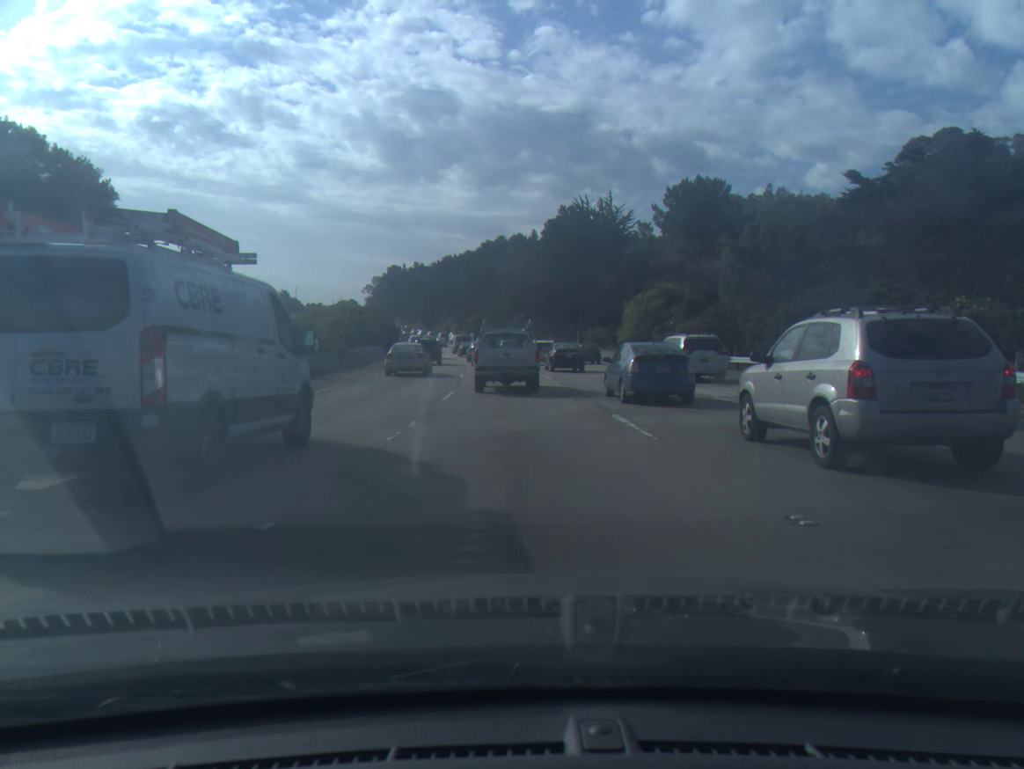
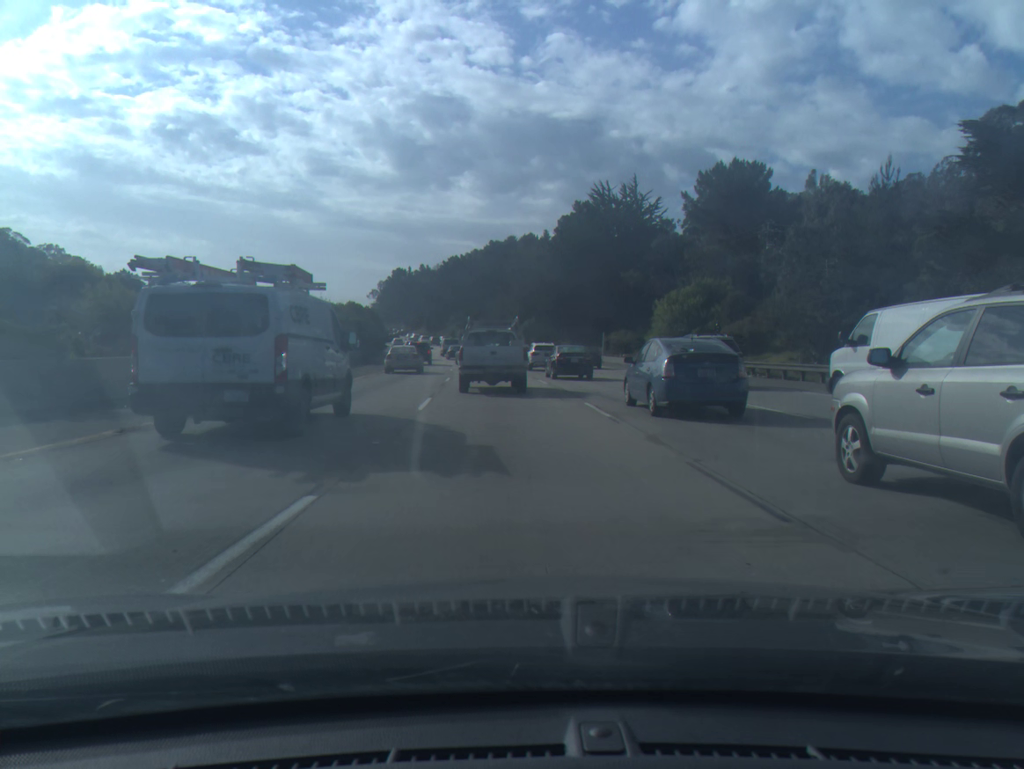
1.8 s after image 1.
(-0.1, +17.1) m; -1°
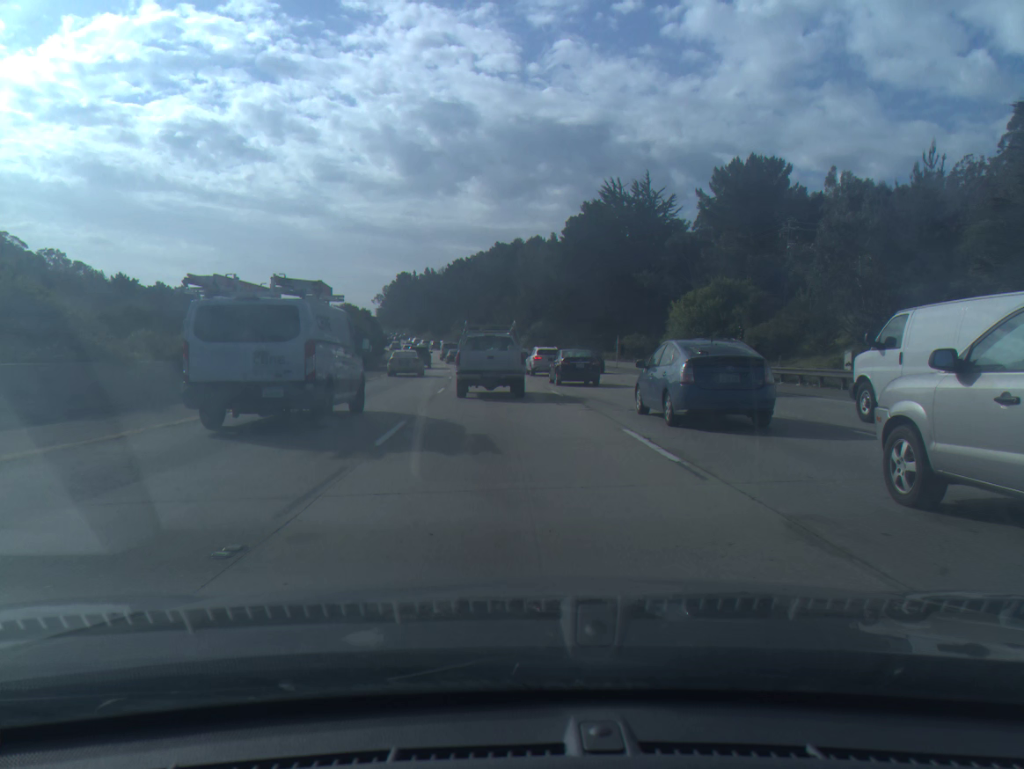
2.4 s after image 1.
(0.0, +5.5) m; -1°
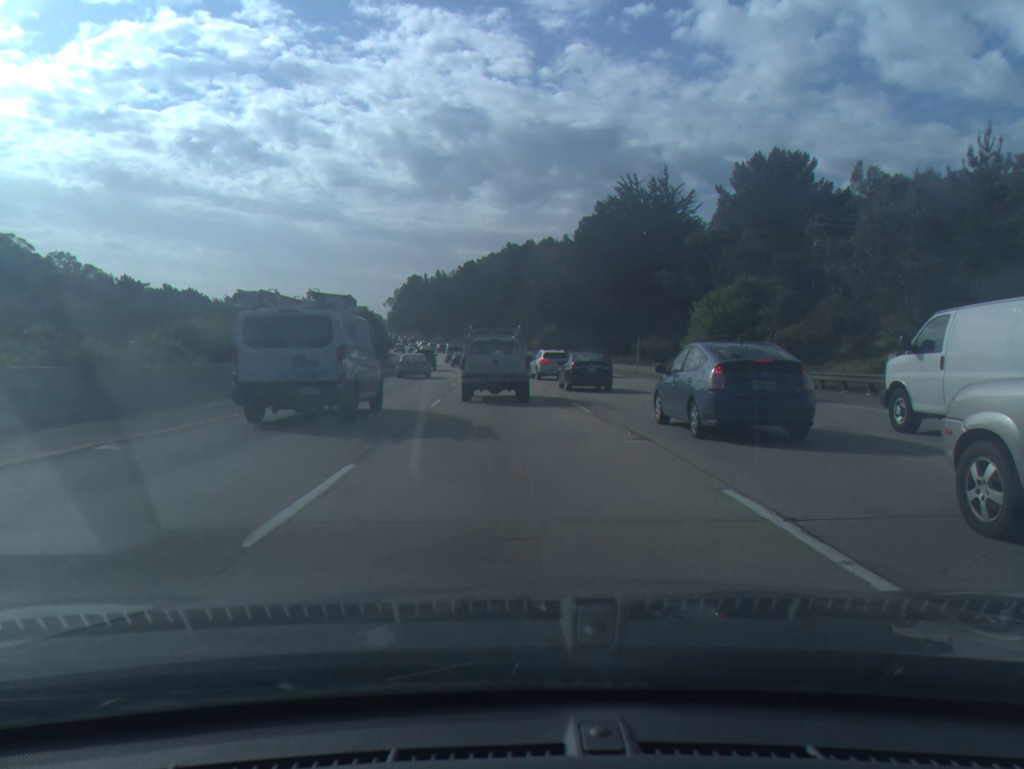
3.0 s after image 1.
(-0.1, +5.5) m; -1°
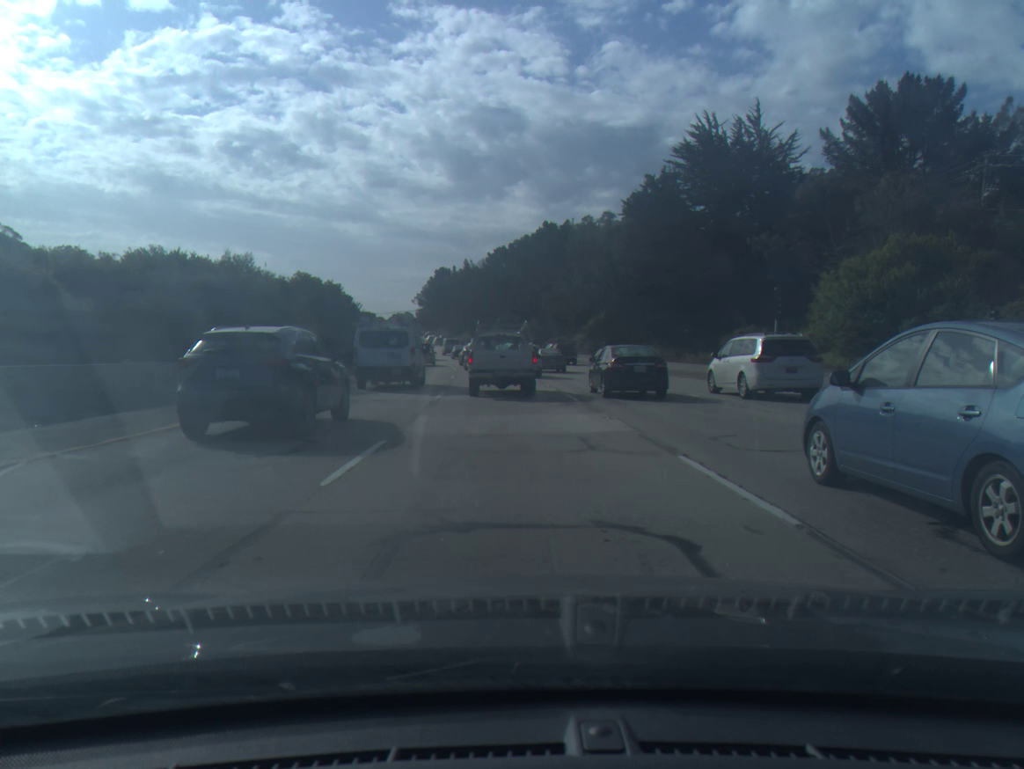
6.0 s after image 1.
(-0.6, +27.3) m; -2°
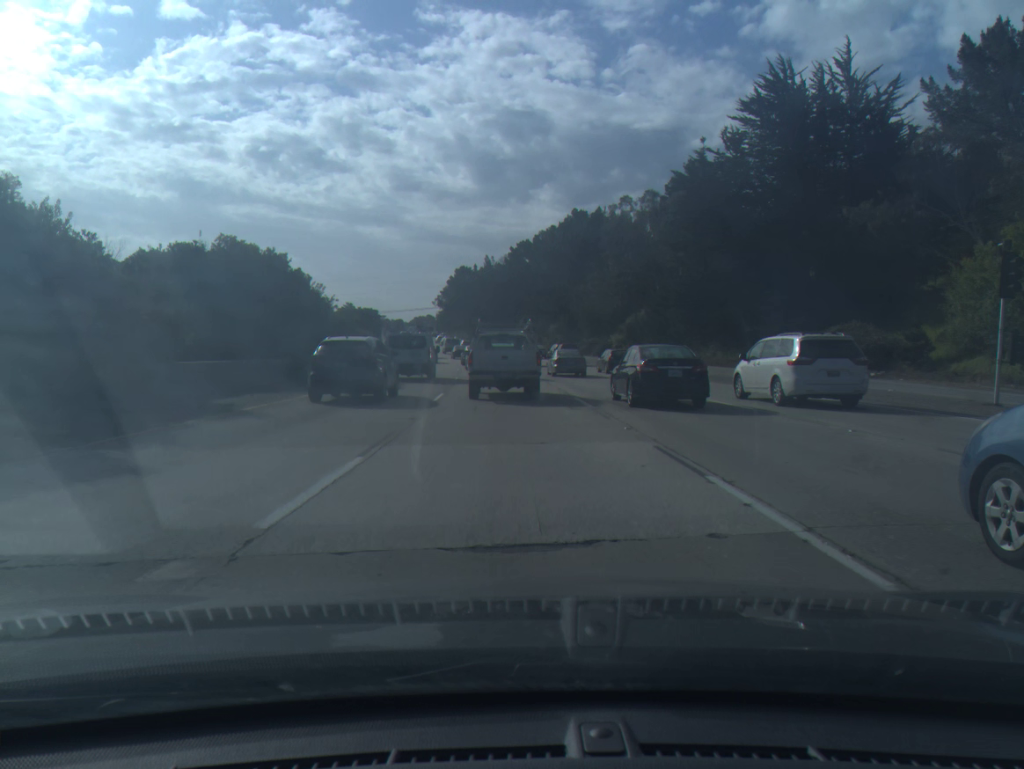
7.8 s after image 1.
(-0.2, +16.0) m; -2°
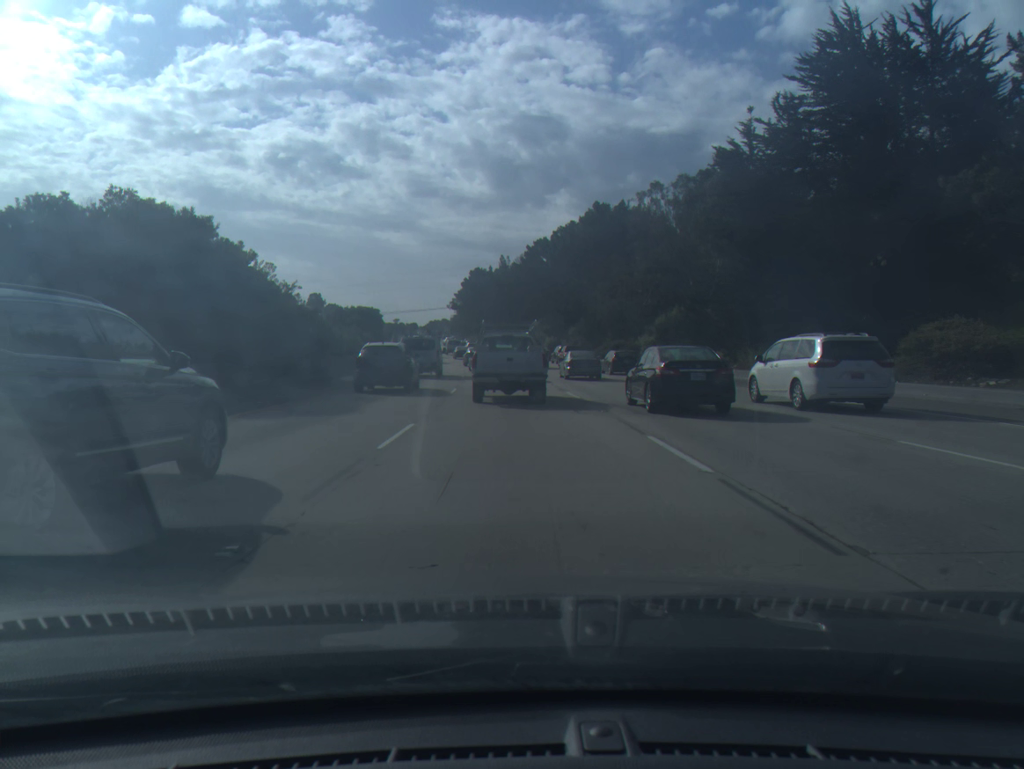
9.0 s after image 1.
(-0.1, +10.2) m; -1°
